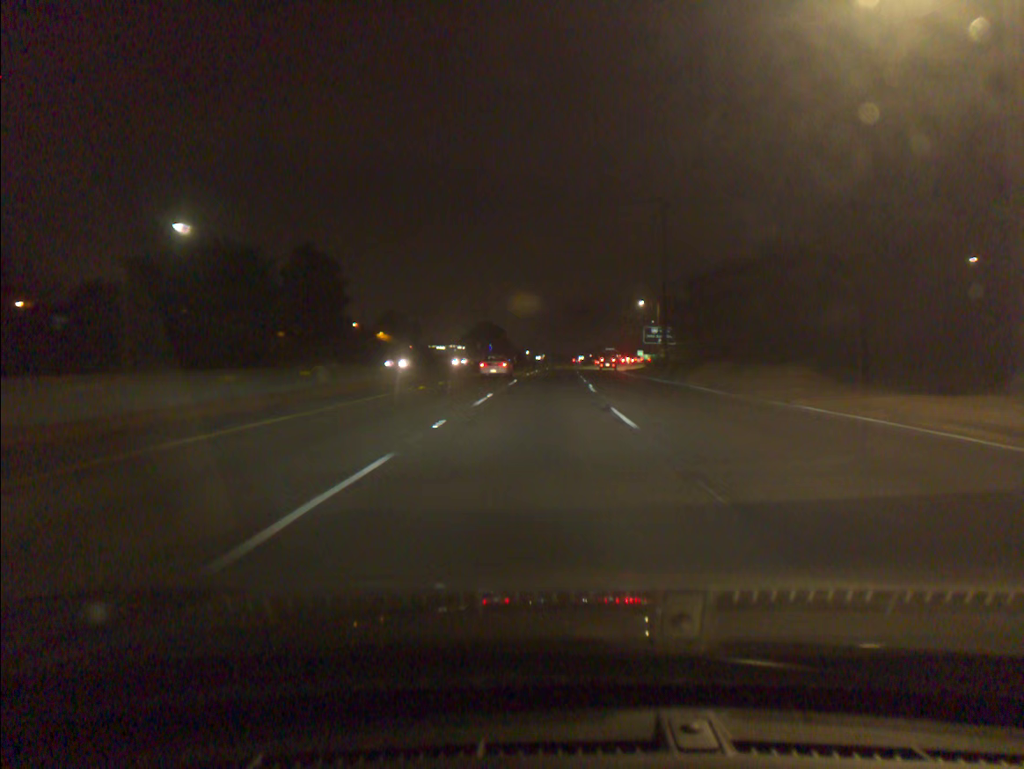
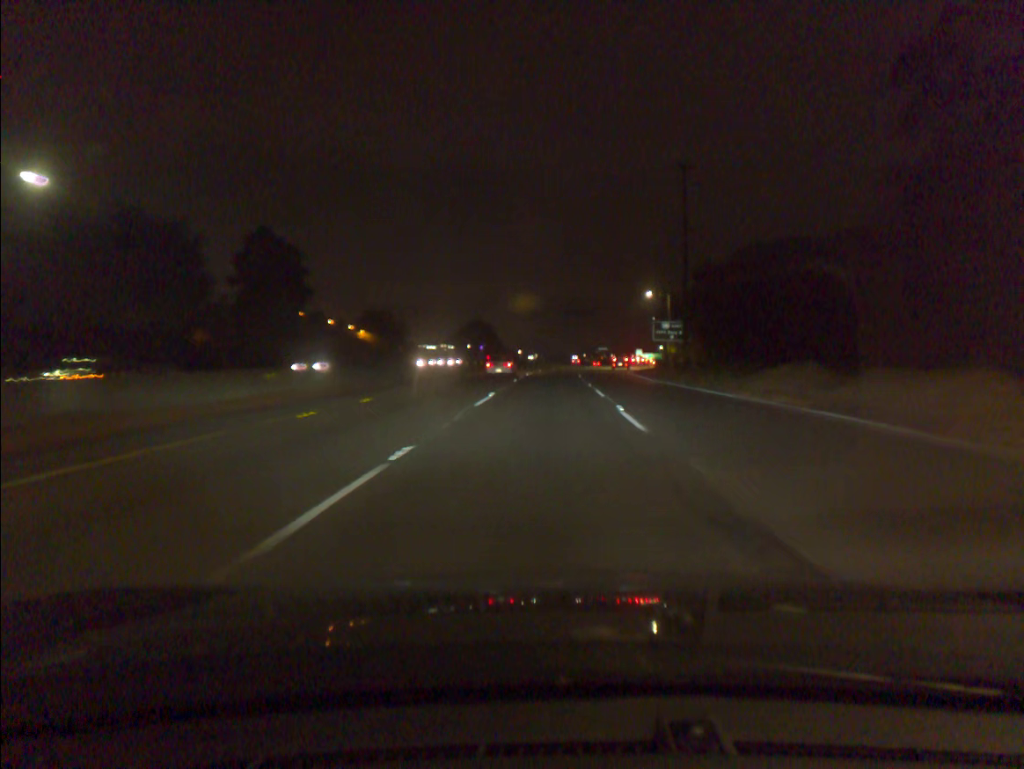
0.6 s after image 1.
(0.0, +14.2) m; 0°
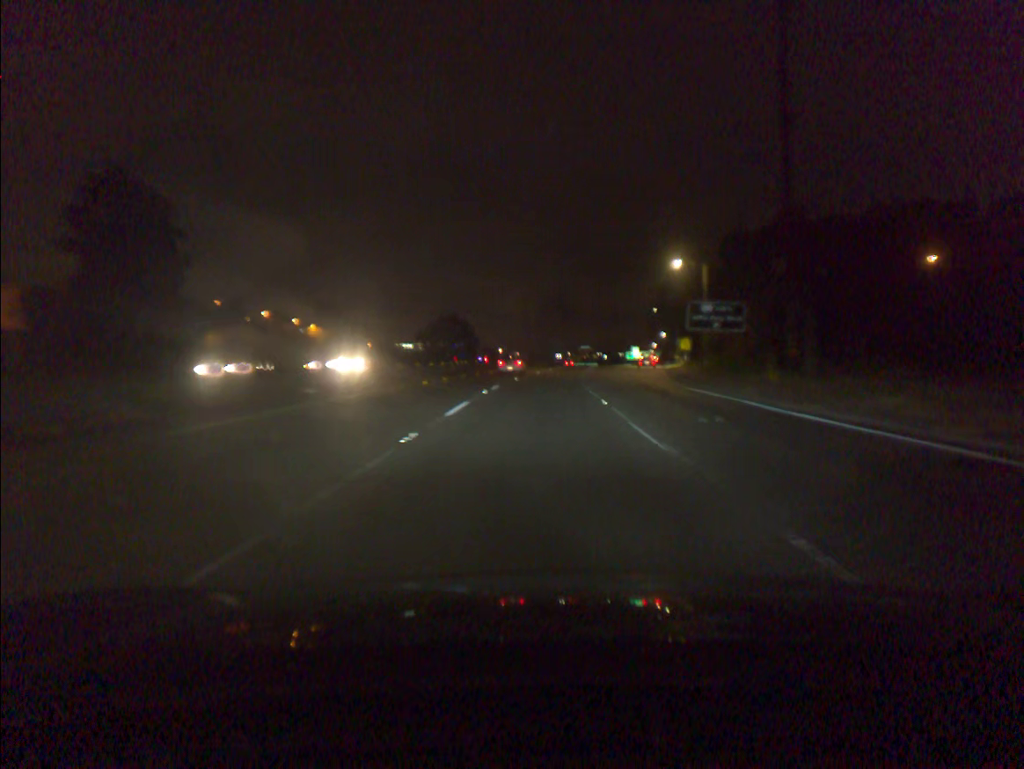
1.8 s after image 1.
(+0.3, +28.5) m; +1°
